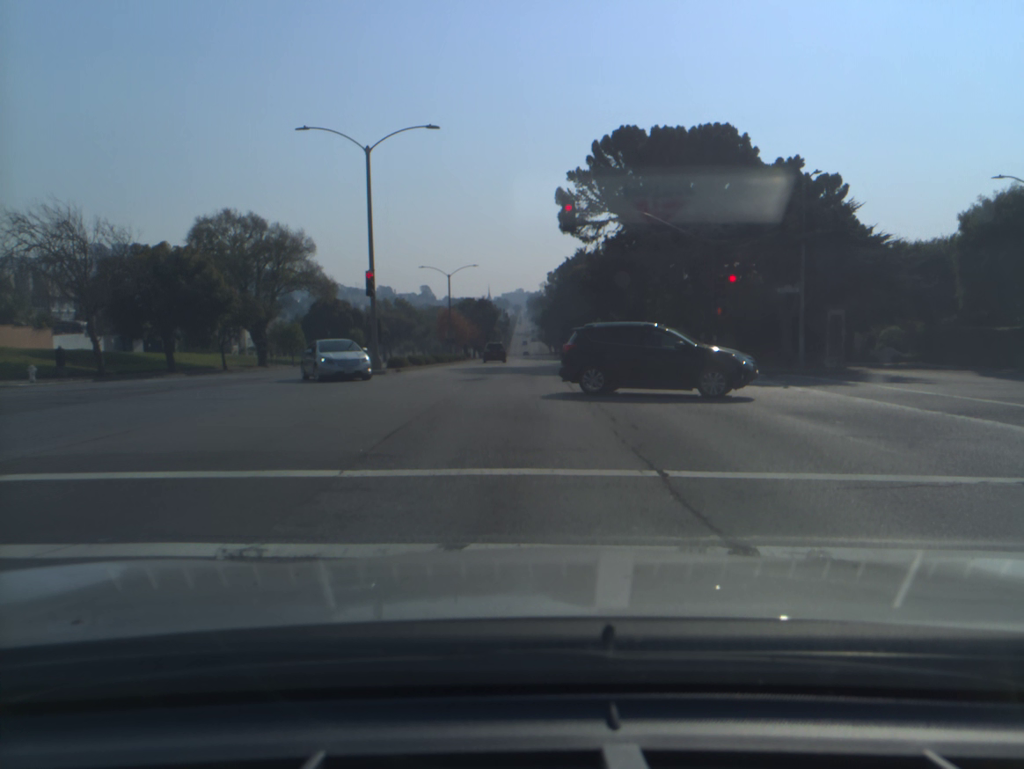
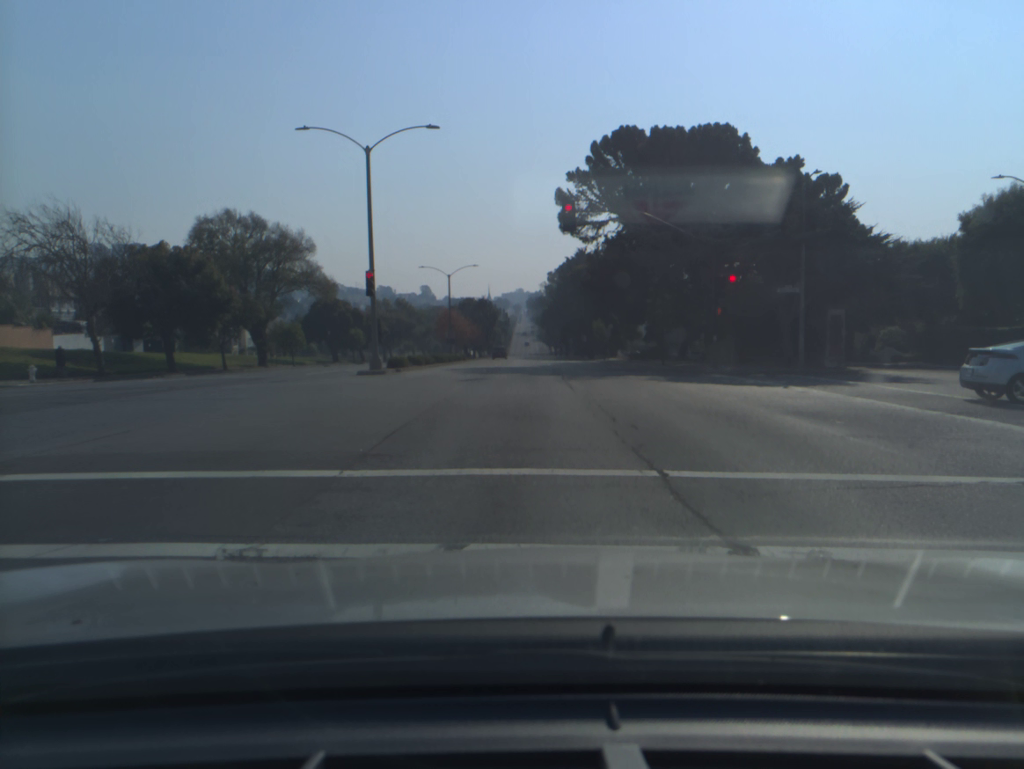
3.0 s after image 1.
(0.0, 0.0) m; 0°
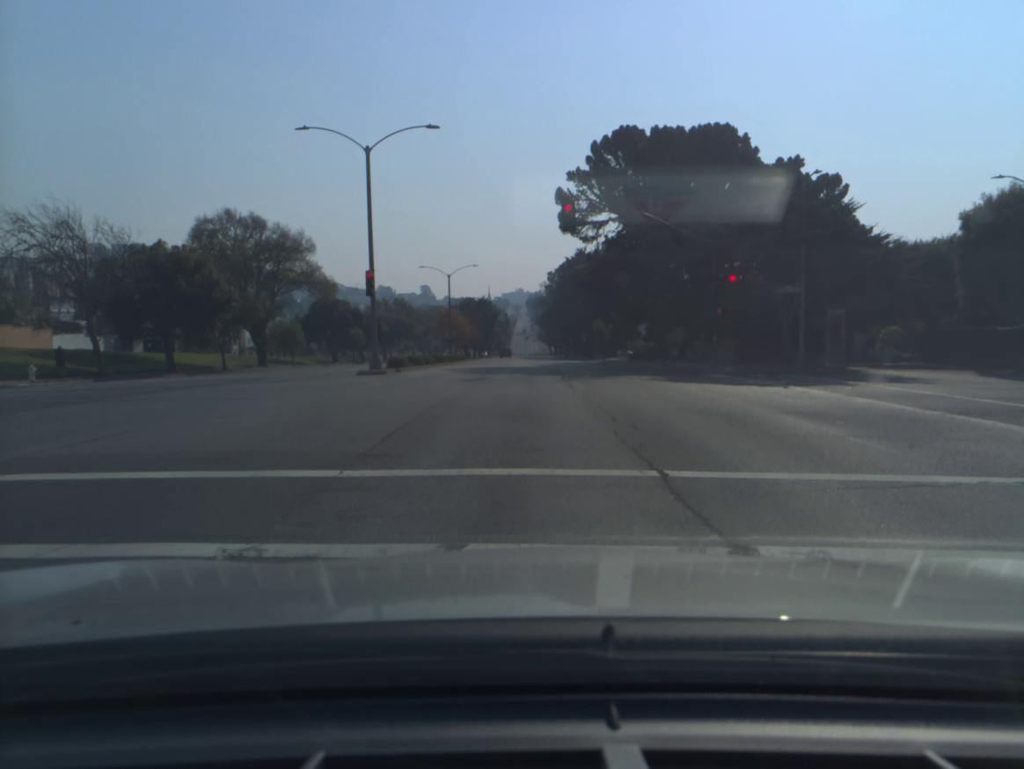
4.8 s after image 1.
(0.0, 0.0) m; 0°
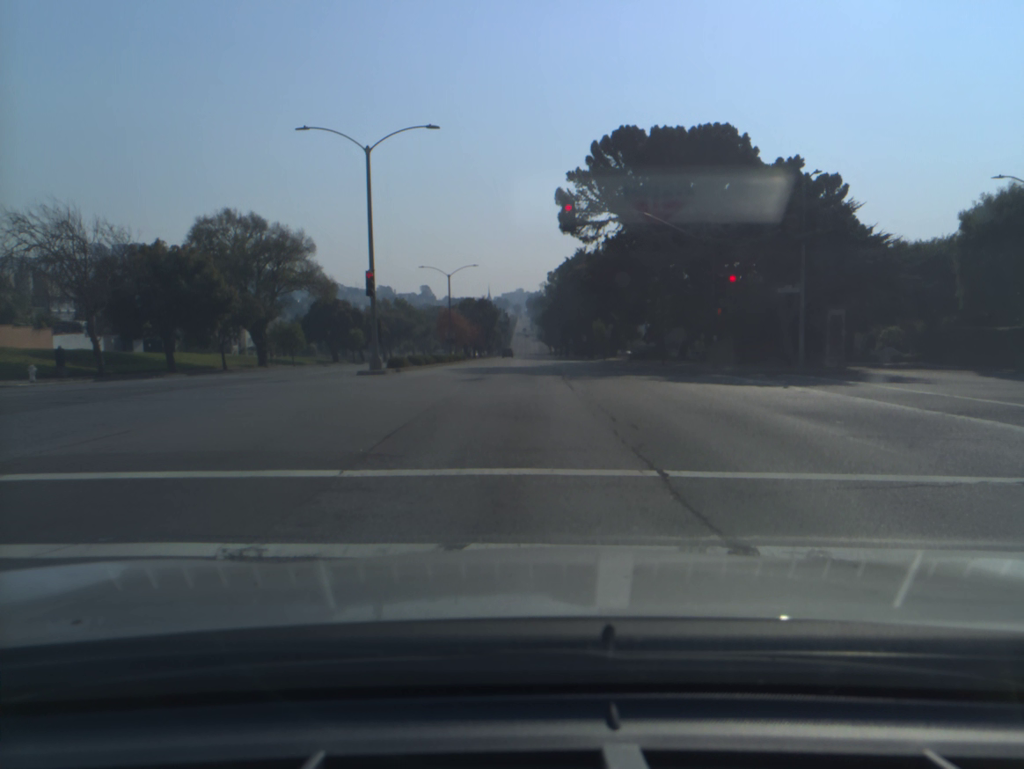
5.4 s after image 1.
(0.0, 0.0) m; 0°
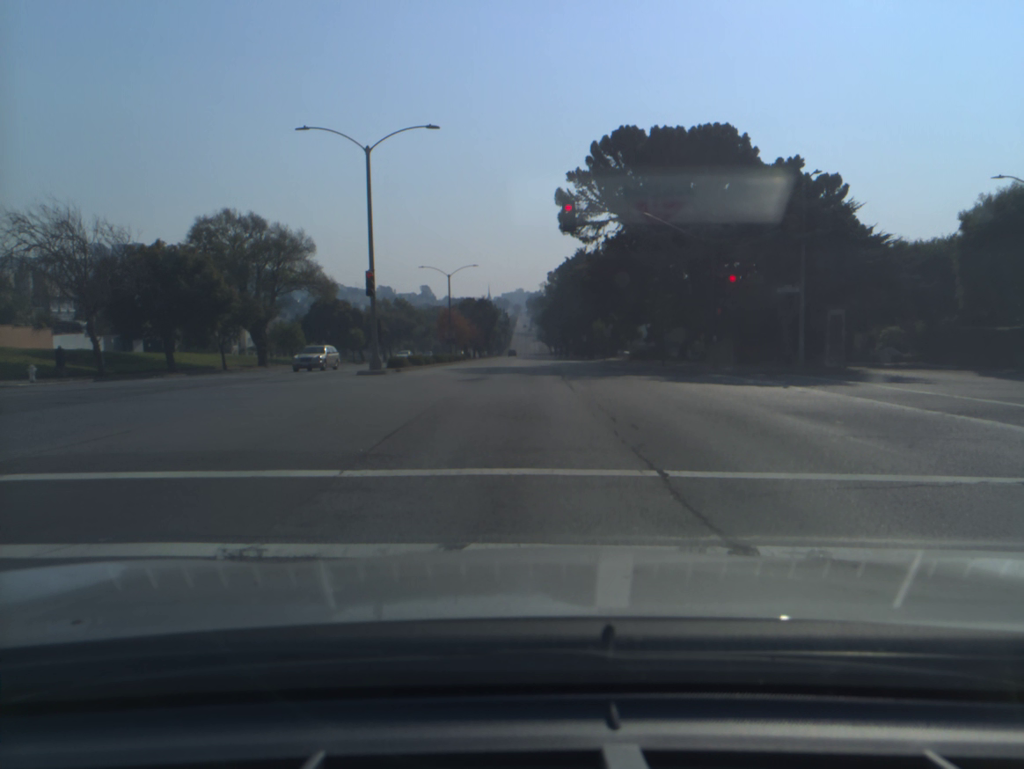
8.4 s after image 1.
(0.0, 0.0) m; 0°
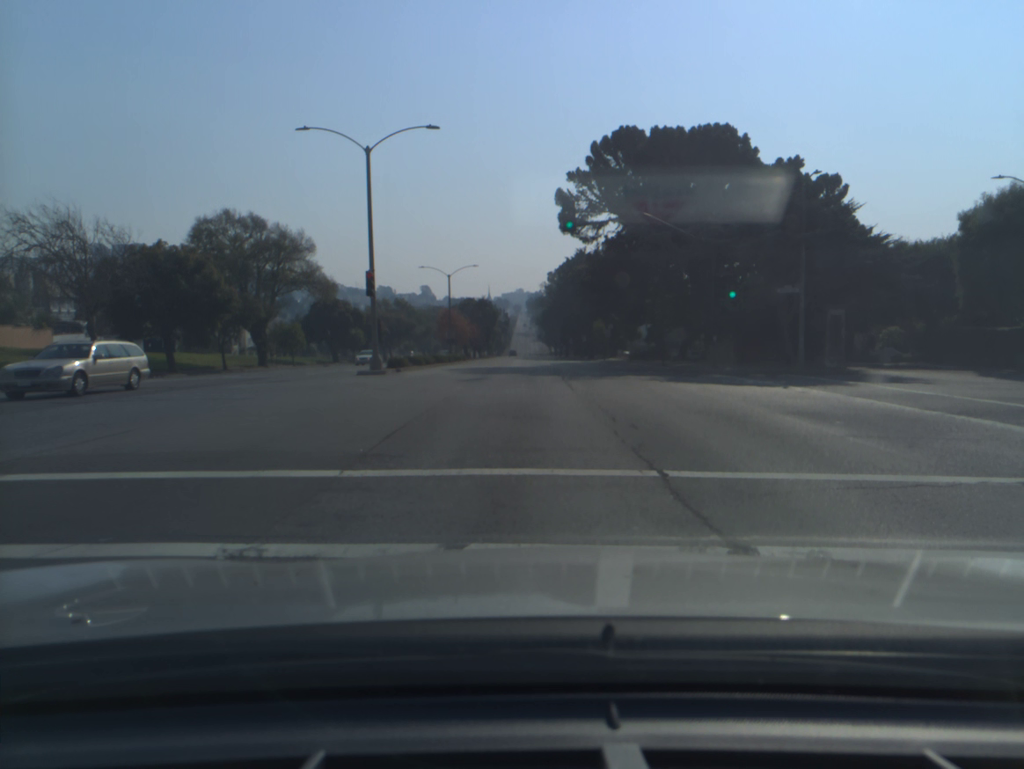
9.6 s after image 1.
(0.0, 0.0) m; 0°
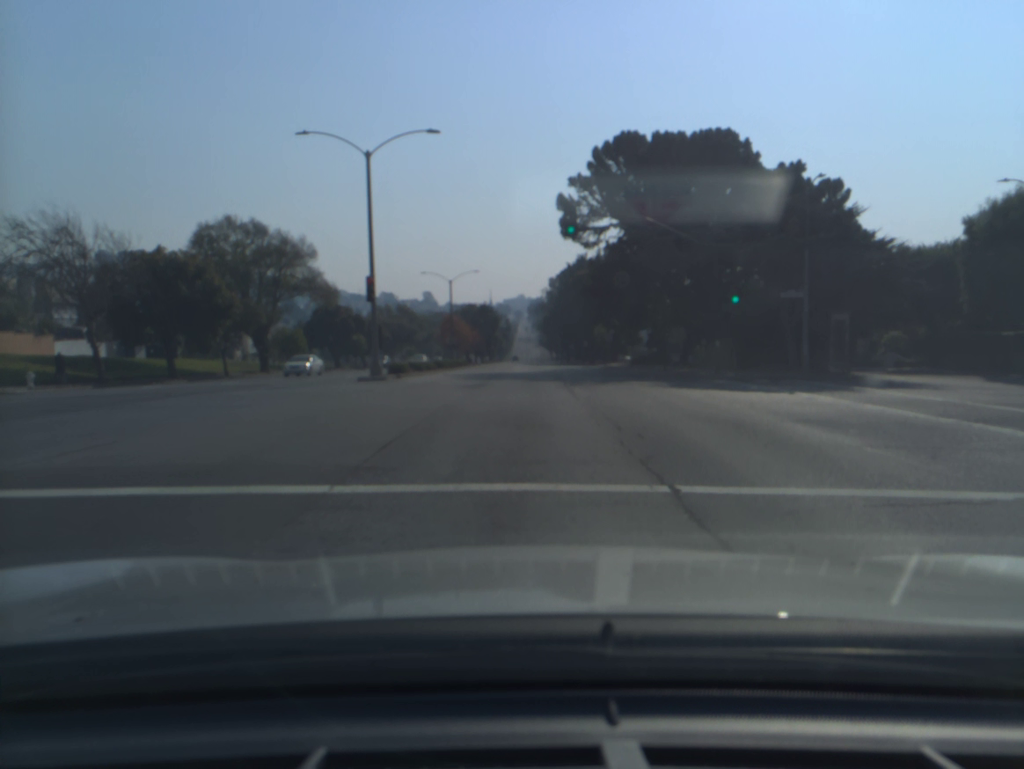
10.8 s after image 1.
(0.0, +0.5) m; 0°
